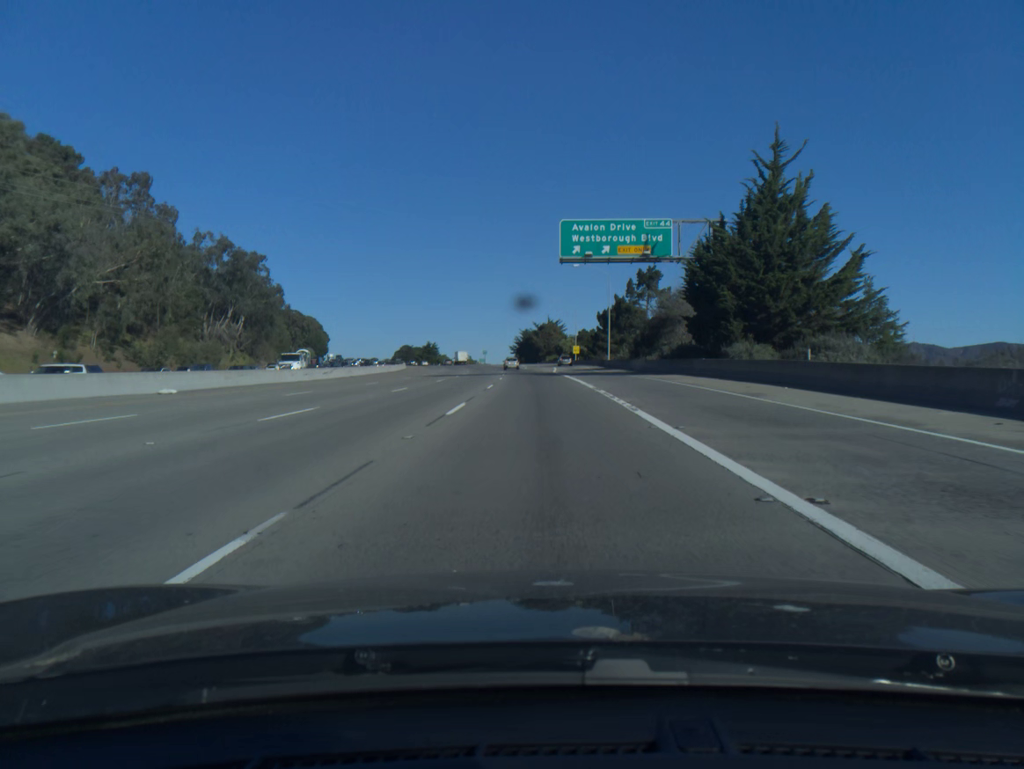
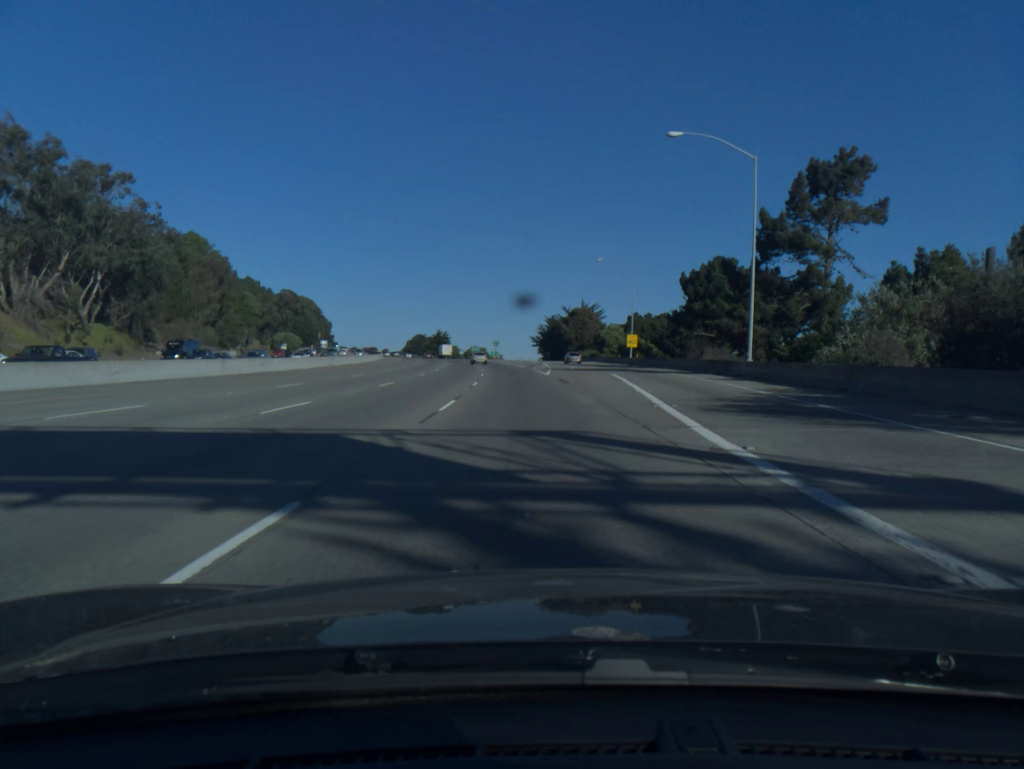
(-0.8, +57.7) m; -2°
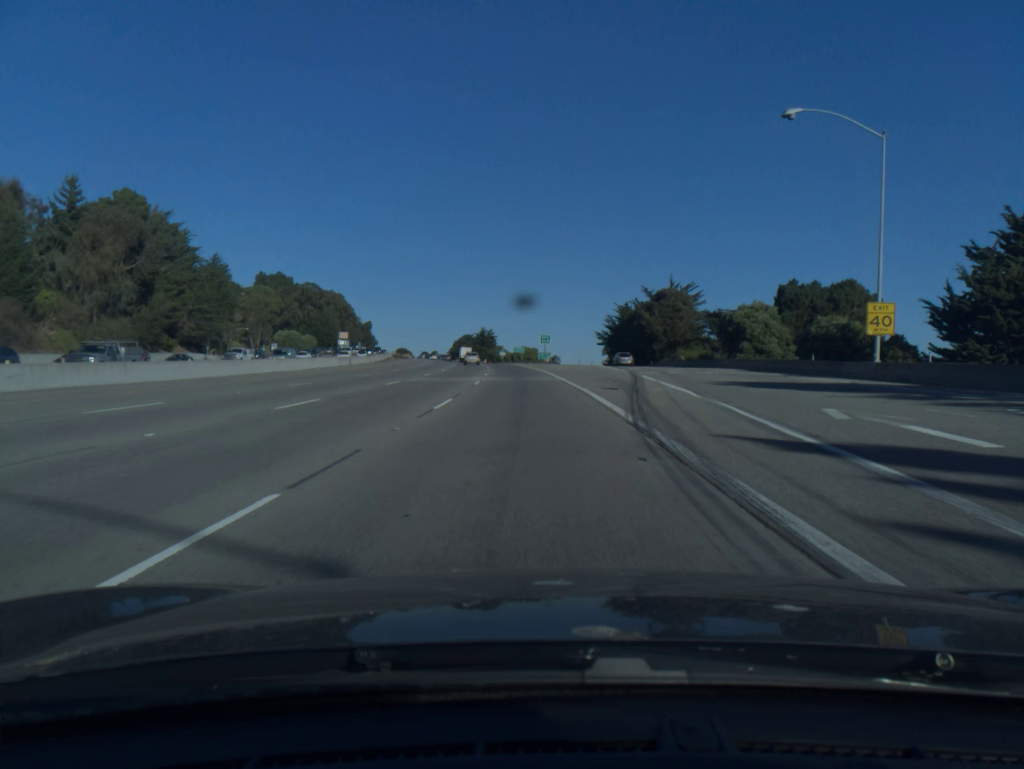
(-1.9, +57.8) m; -4°
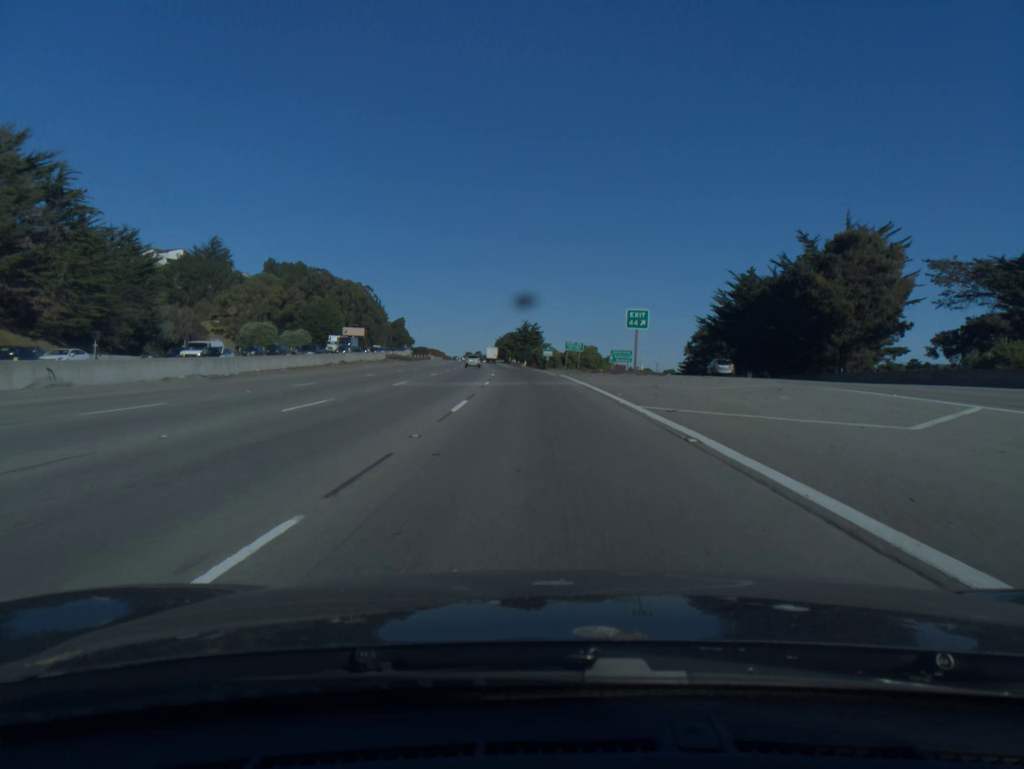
(-2.1, +59.5) m; -4°
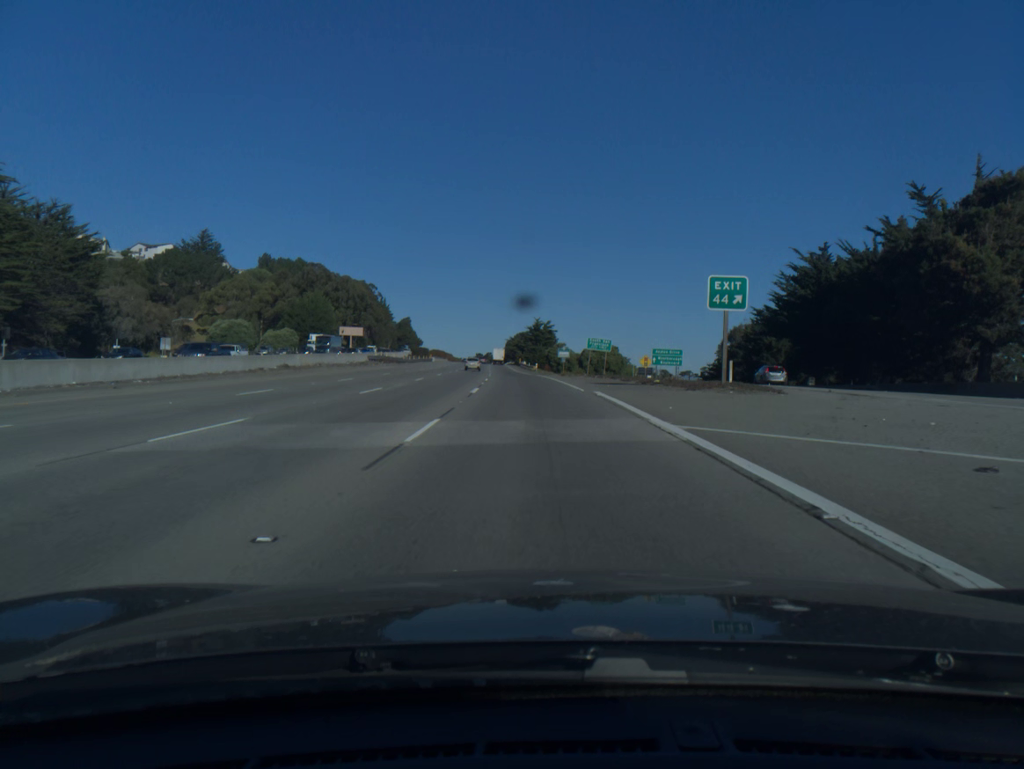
(-0.2, +20.4) m; -1°
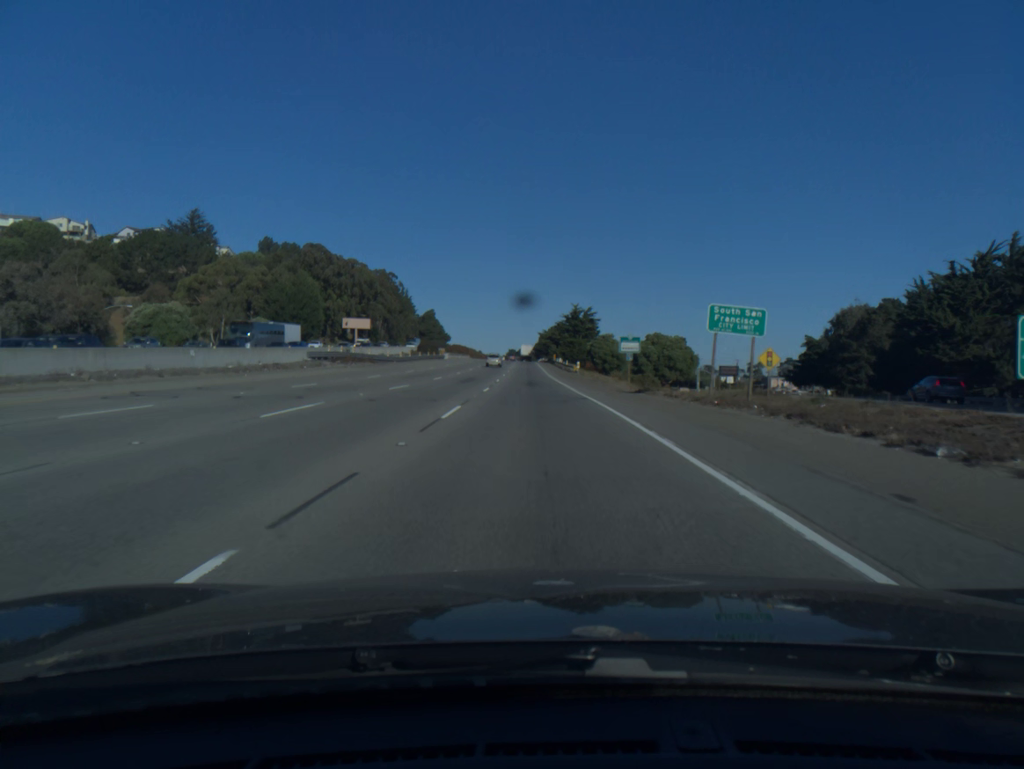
(-0.8, +39.1) m; -3°
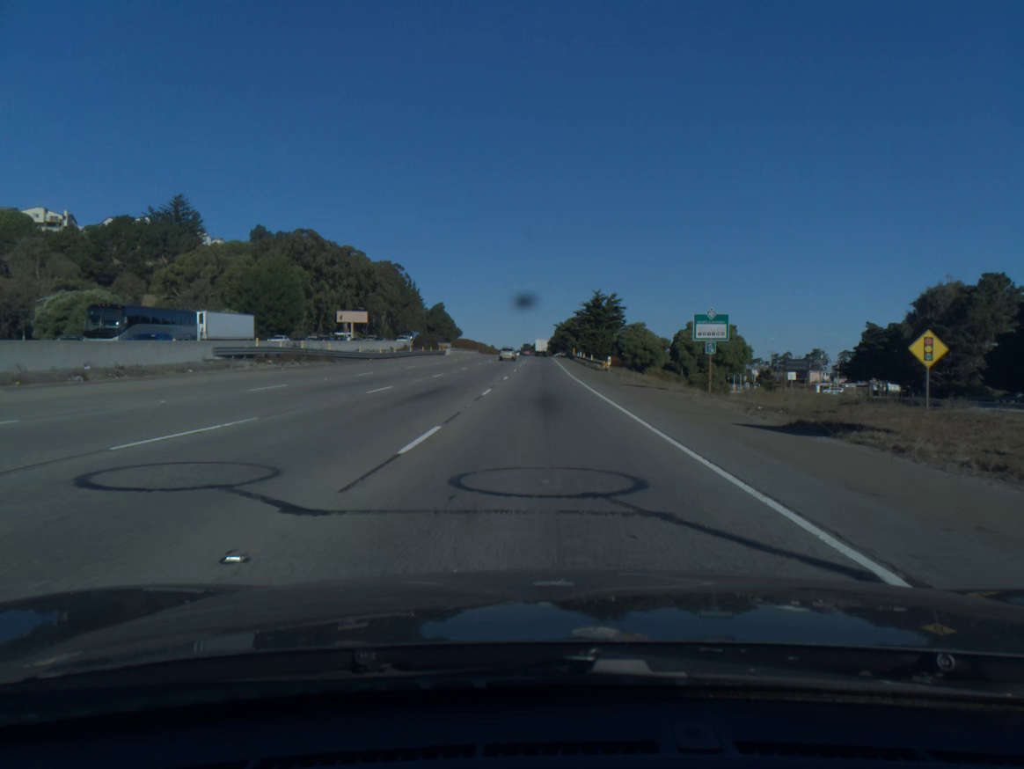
(-0.2, +20.4) m; -1°
